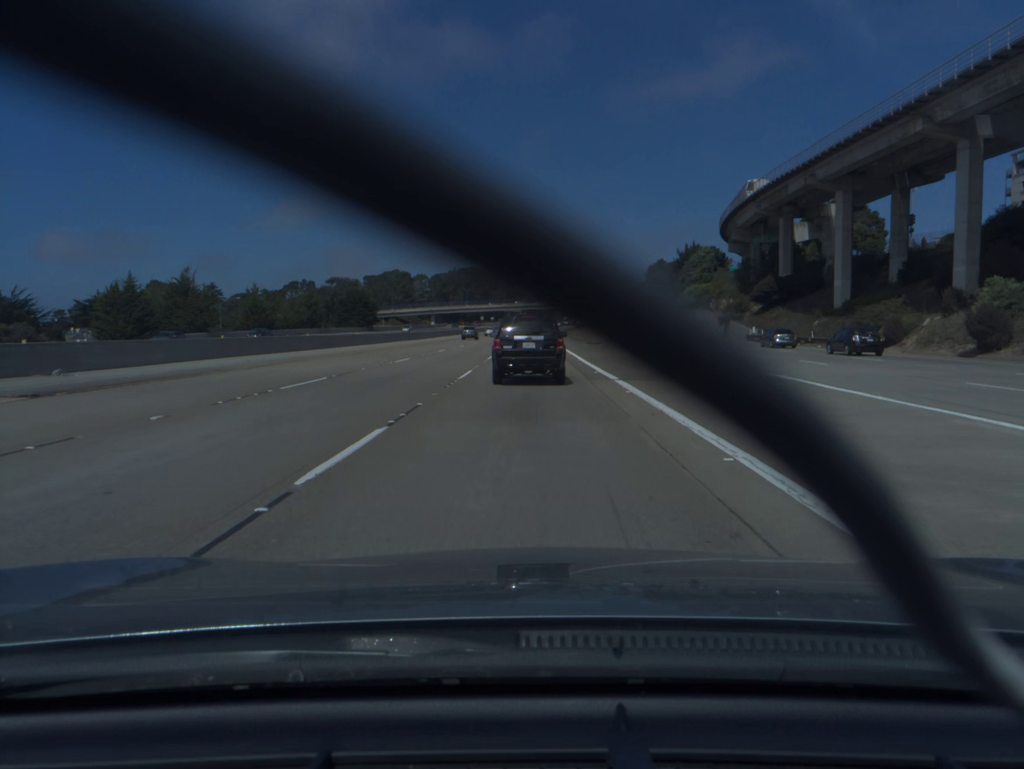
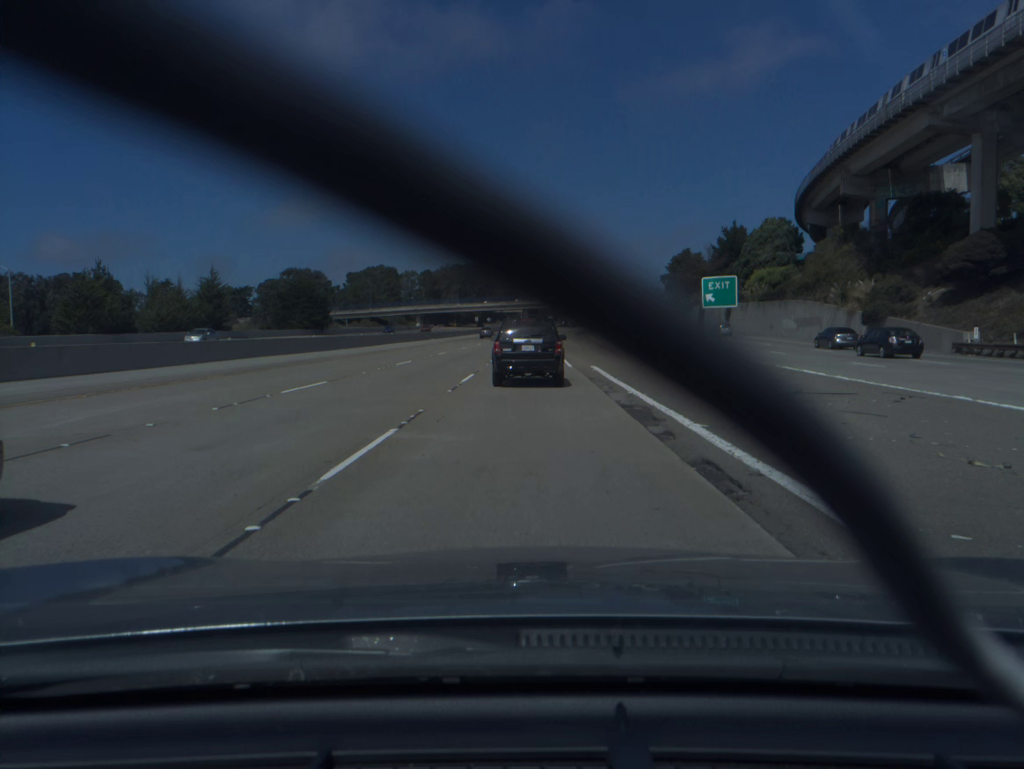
(0.0, +44.0) m; 0°
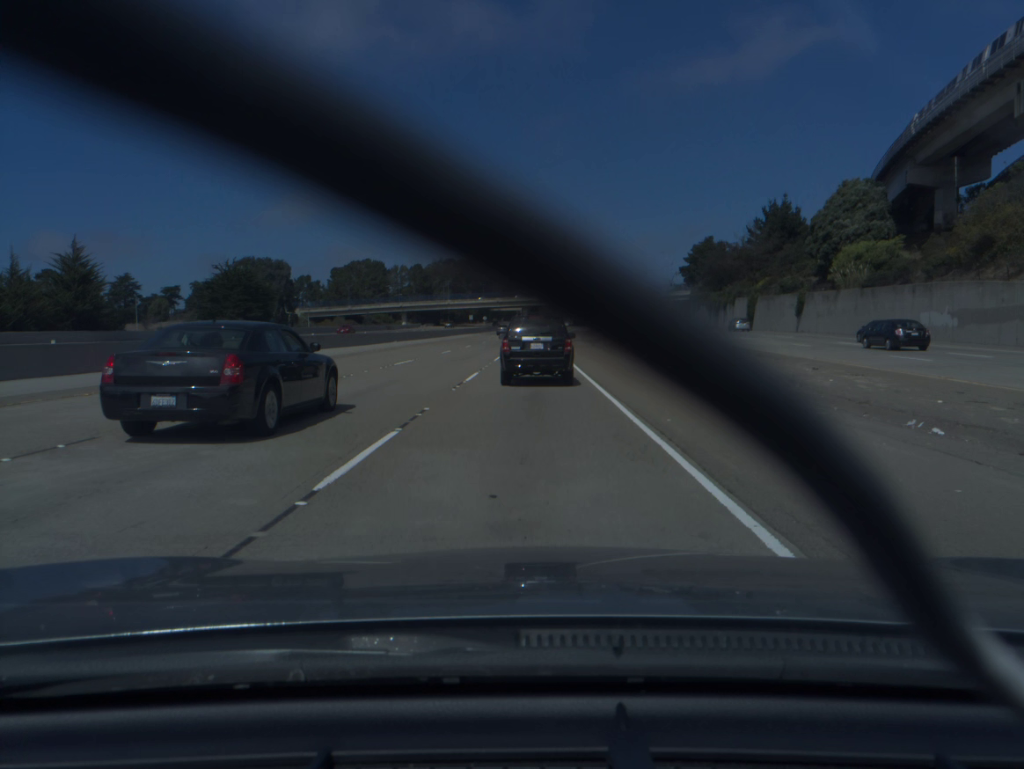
(0.0, +29.2) m; 0°
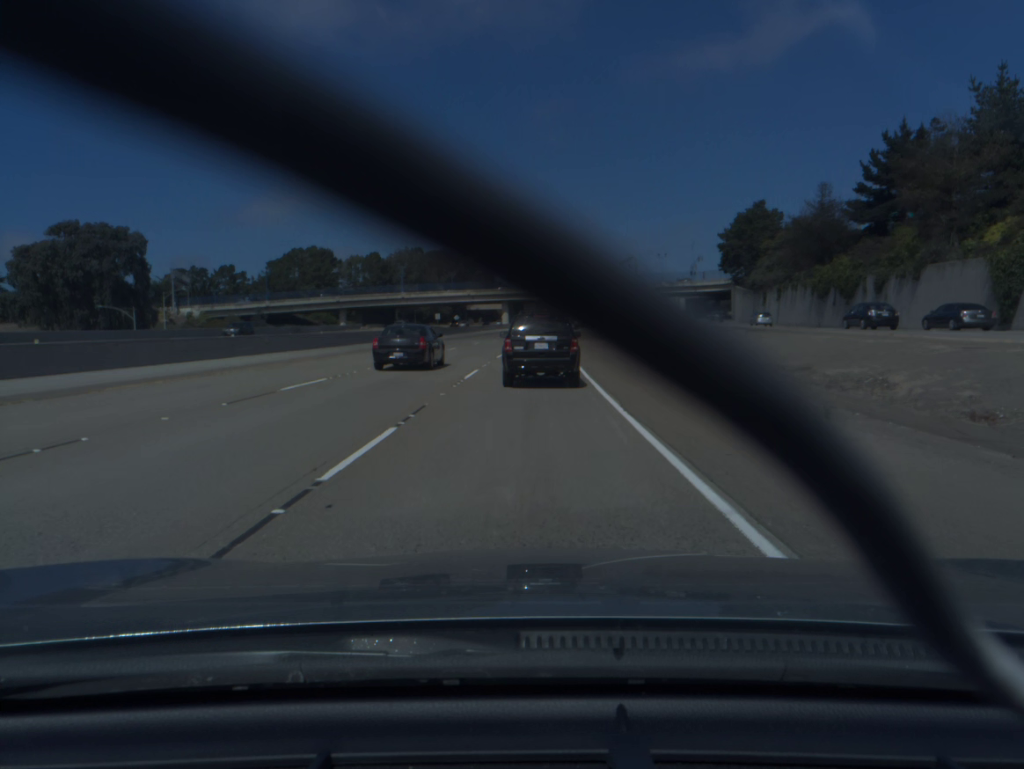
(+0.5, +57.4) m; +1°
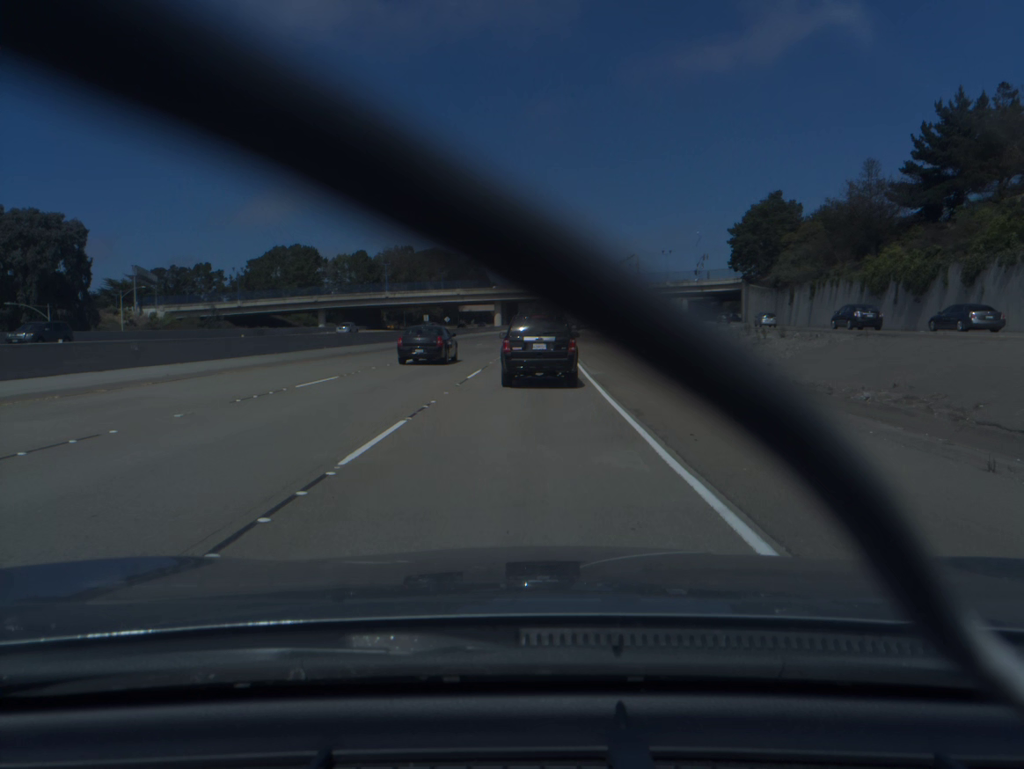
(0.0, +13.9) m; 0°
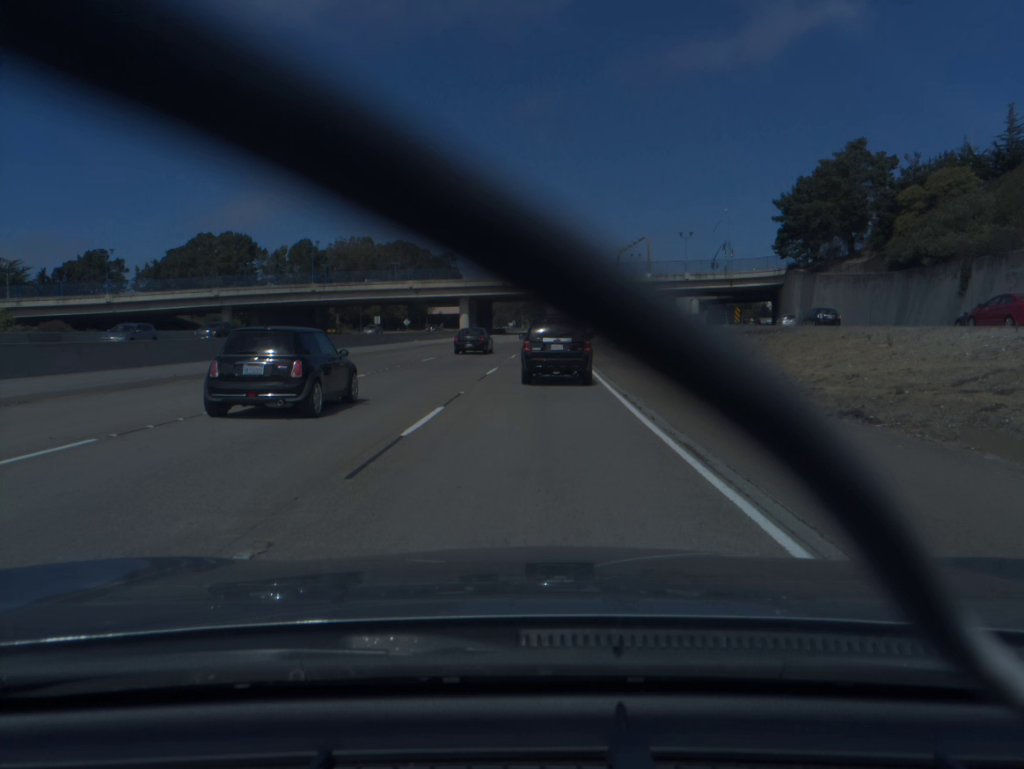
(+0.3, +41.0) m; +1°
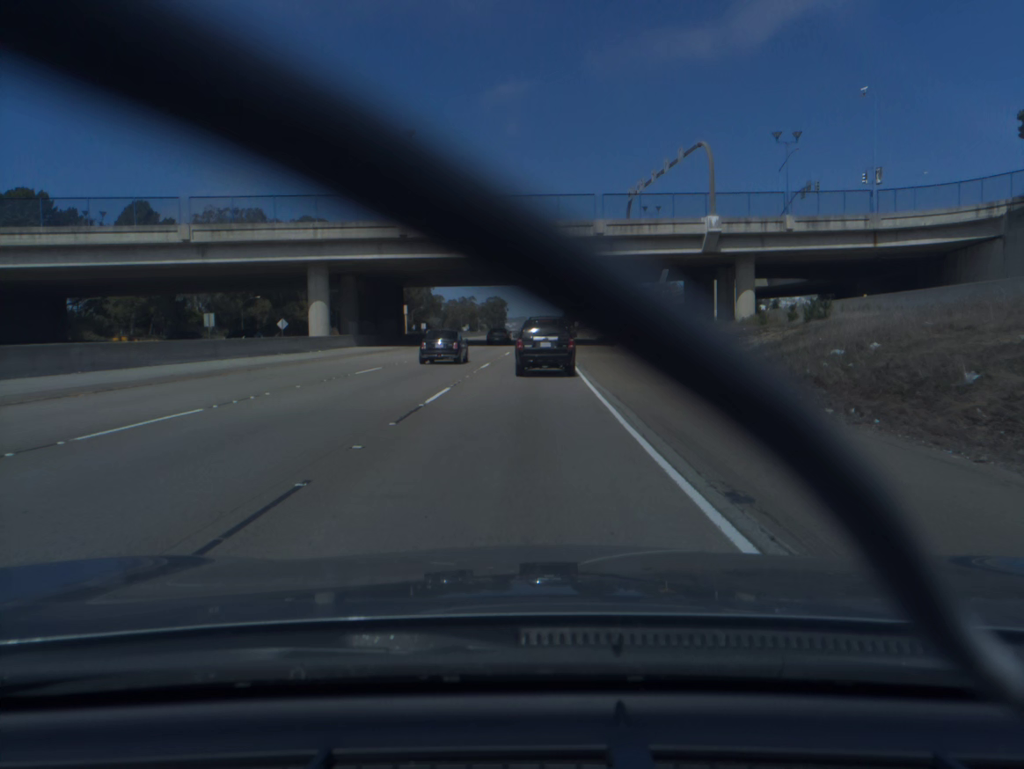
(+2.0, +68.2) m; +3°
